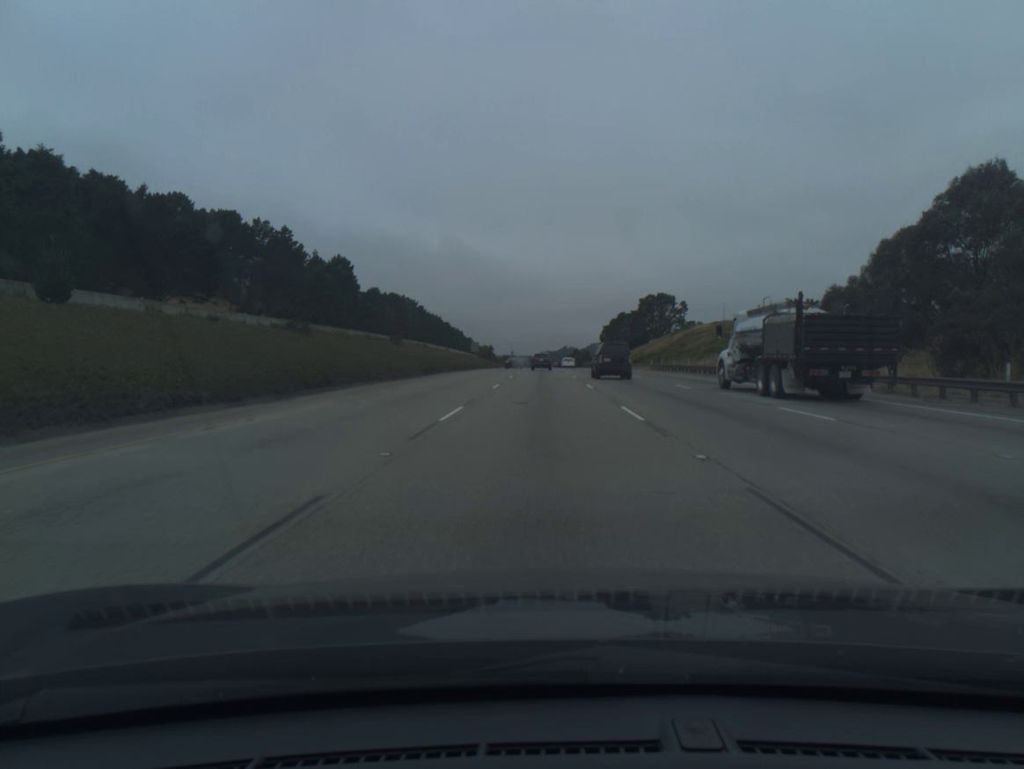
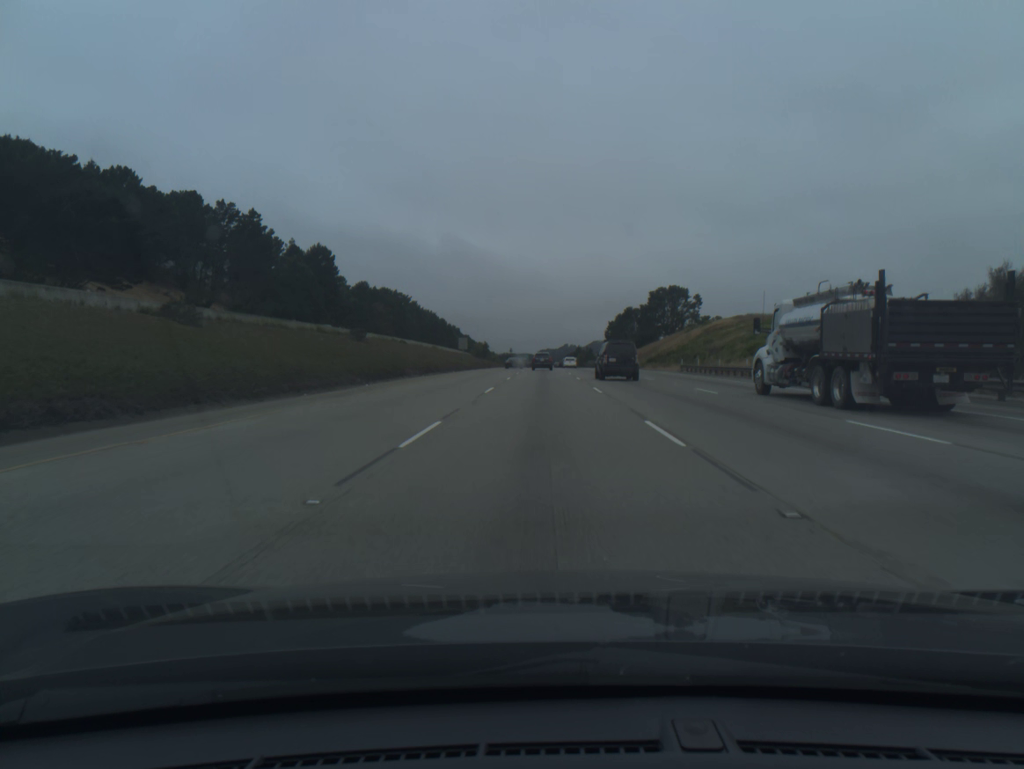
(0.0, +18.6) m; 0°
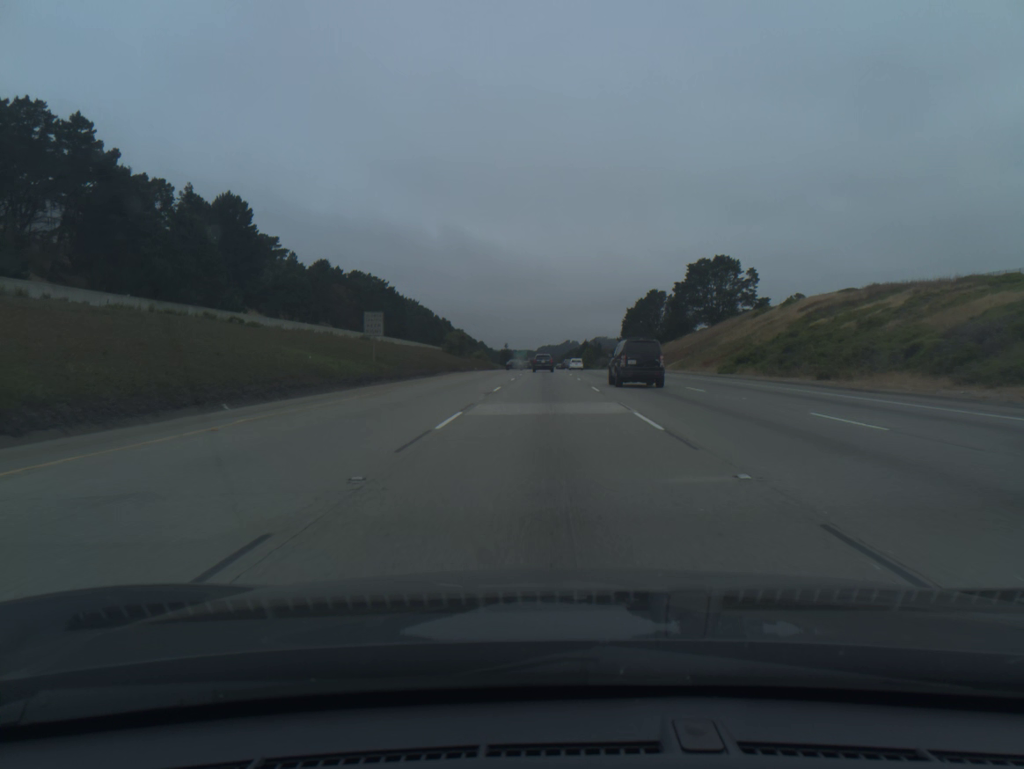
(0.0, +56.1) m; 0°
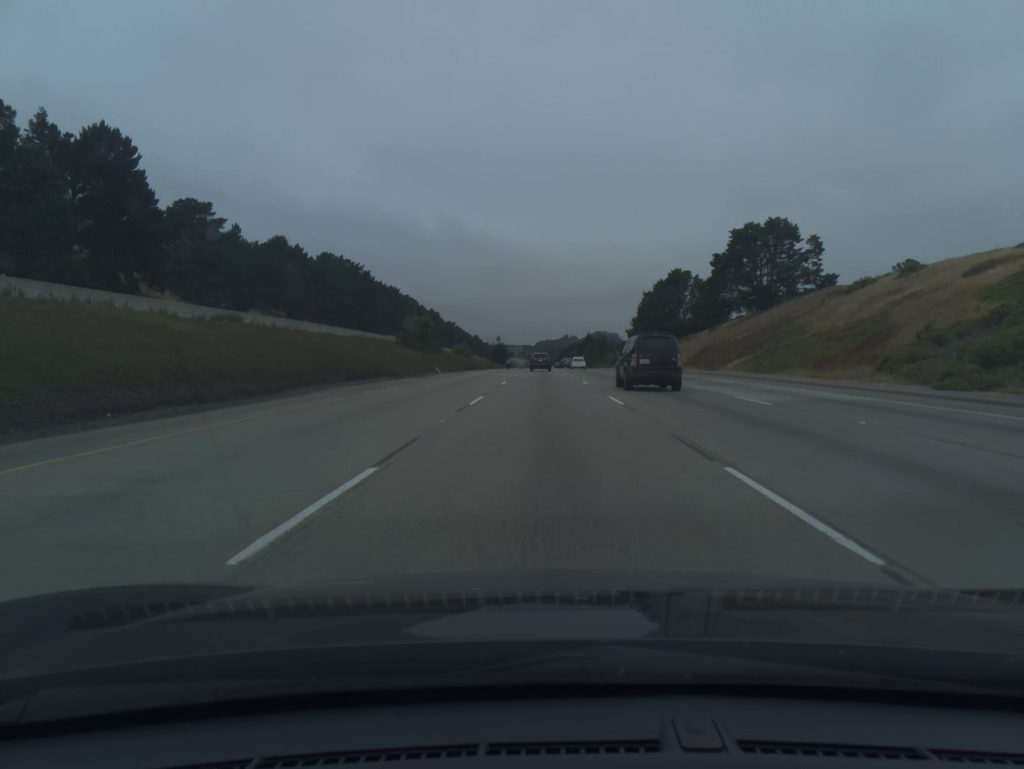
(0.0, +37.5) m; 0°
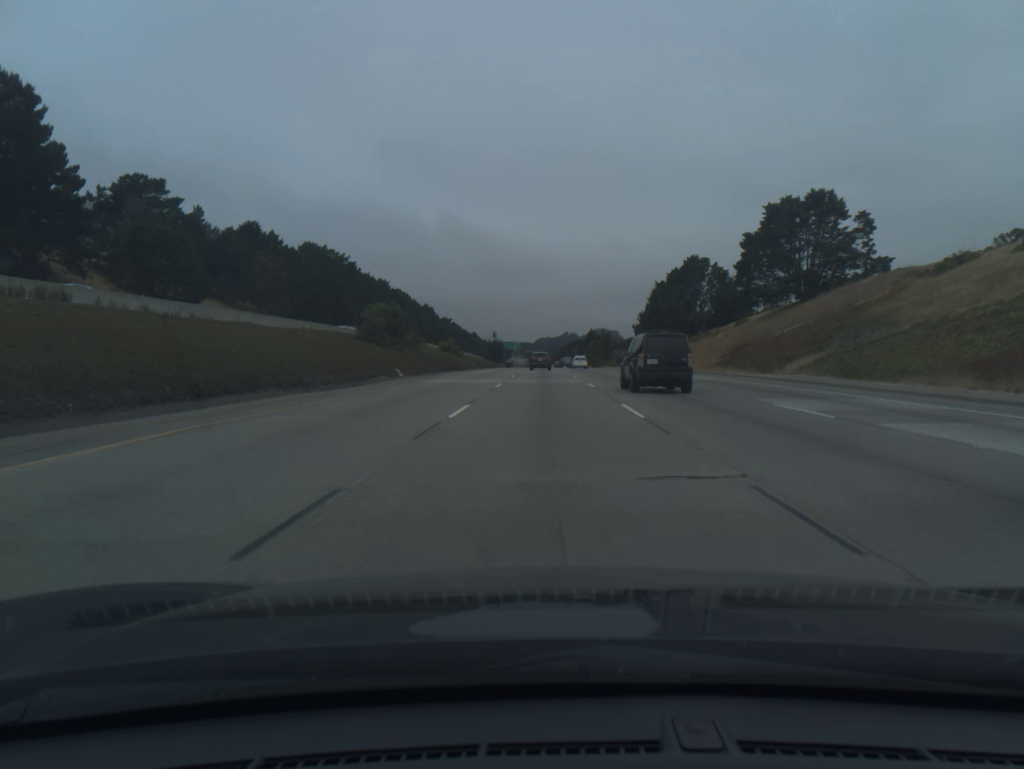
(0.0, +18.8) m; 0°
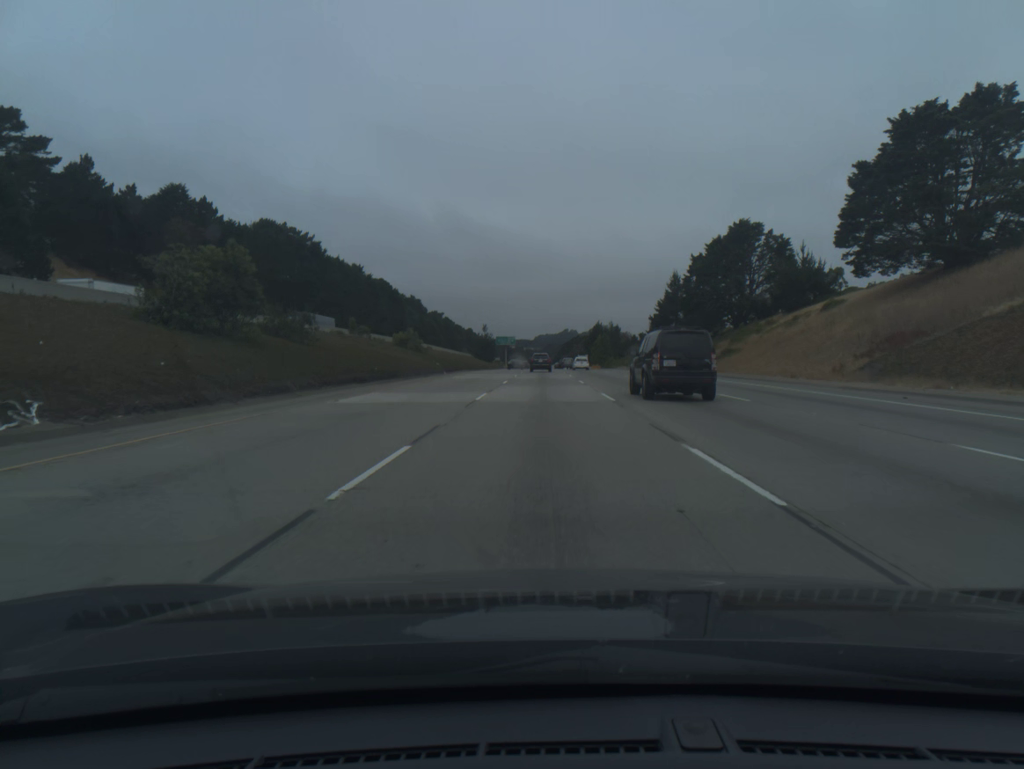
(0.0, +37.7) m; 0°
